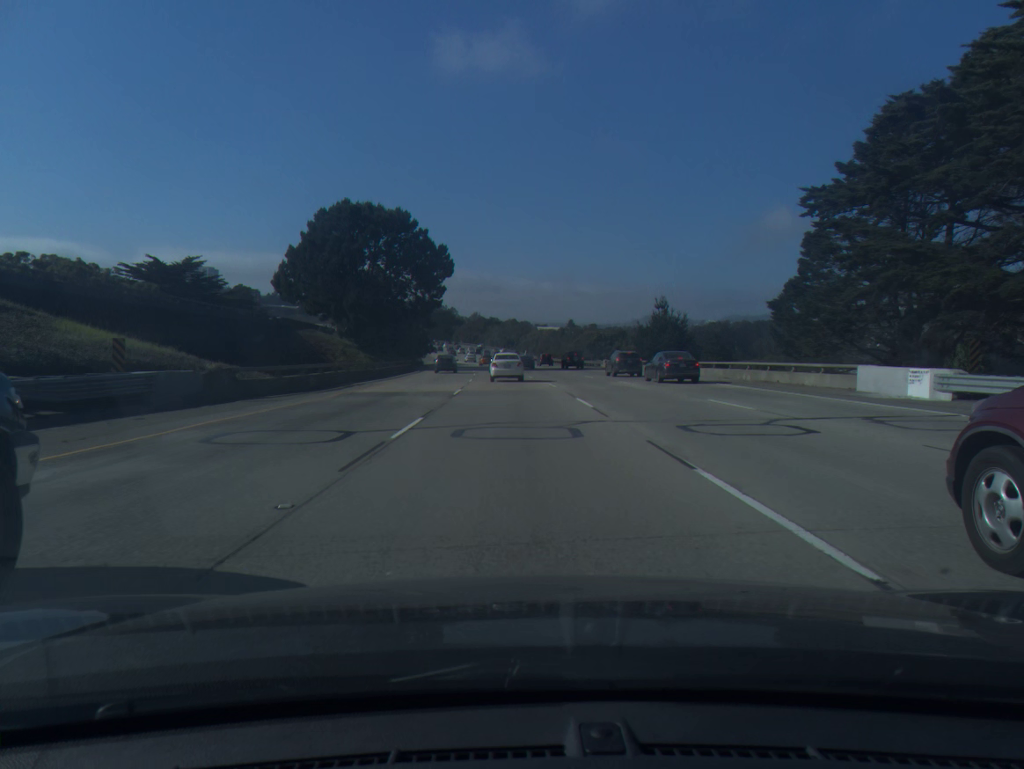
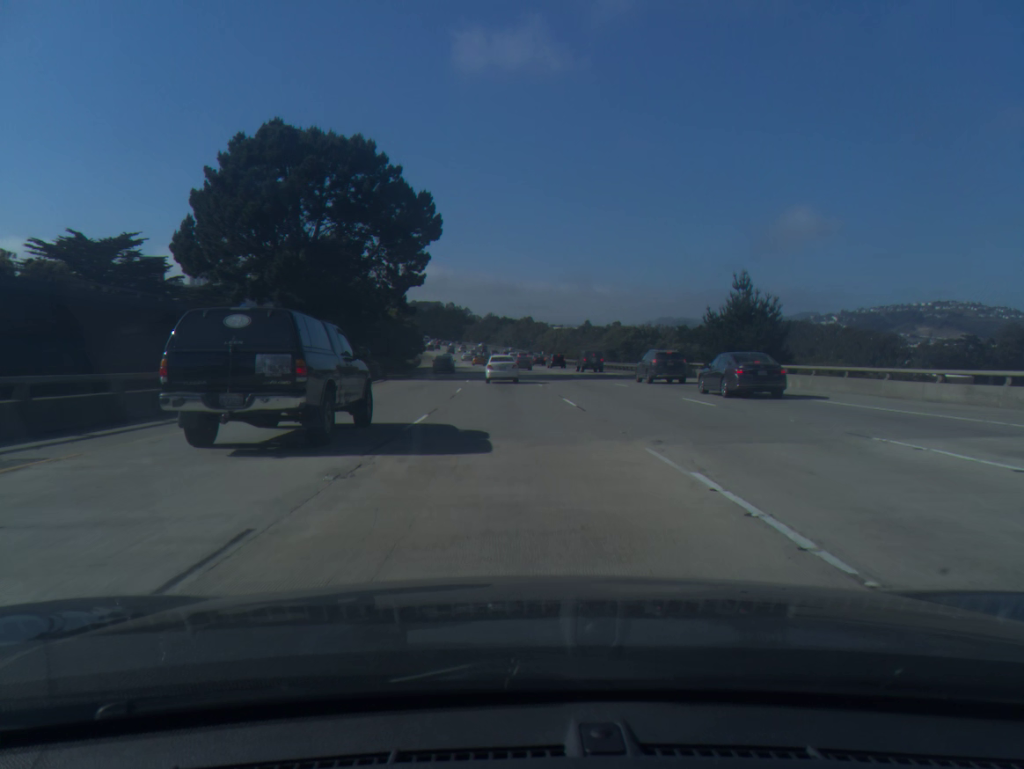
(-0.3, +26.9) m; -1°
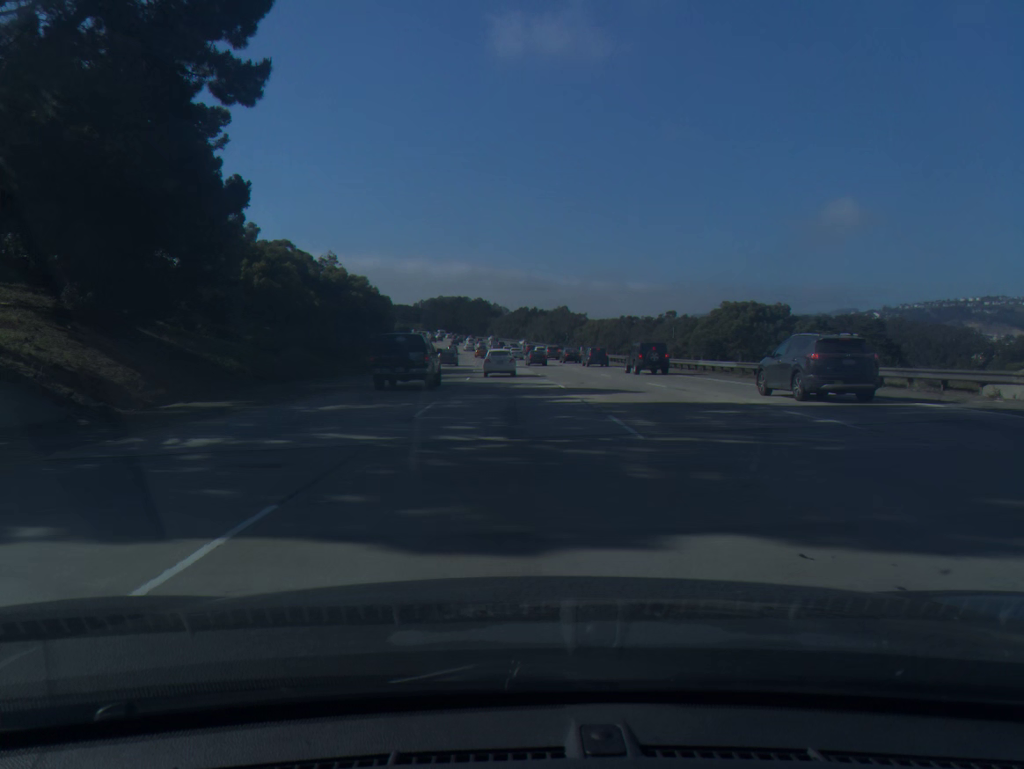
(-0.8, +40.3) m; -2°
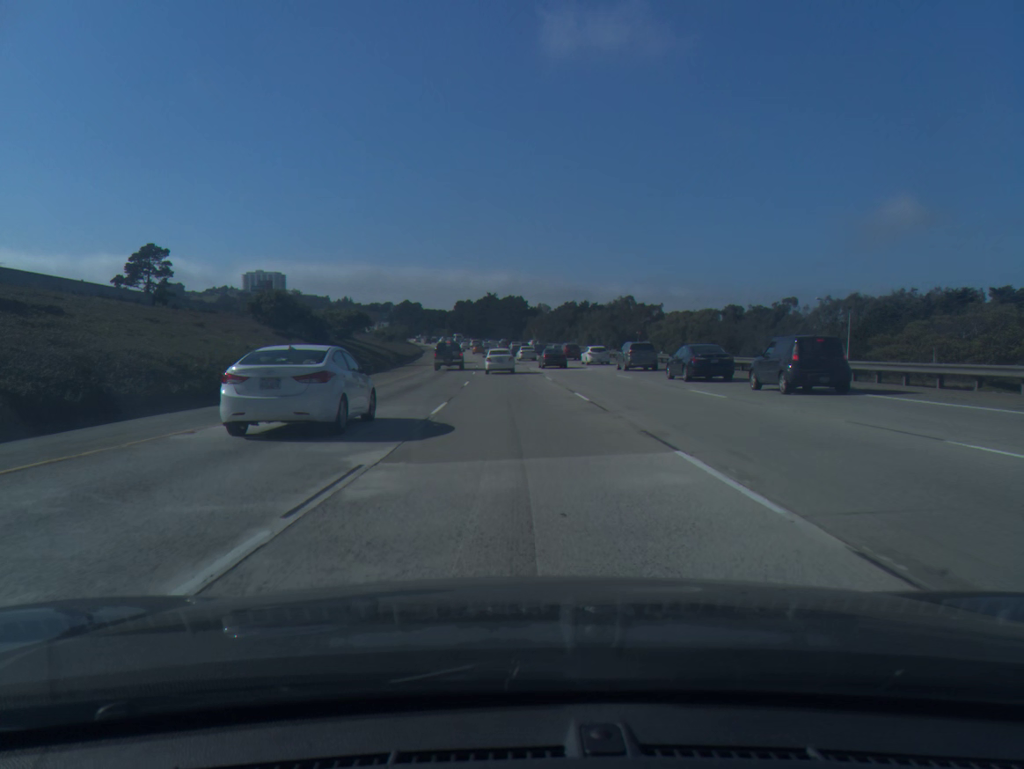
(-1.8, +64.0) m; -3°
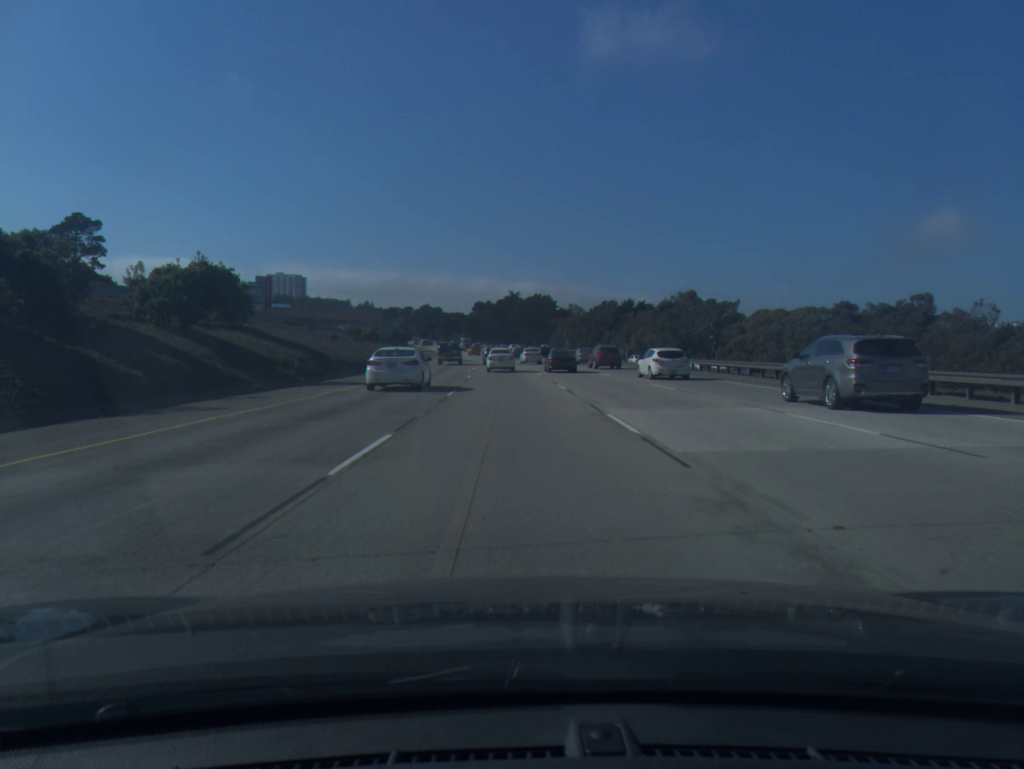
(-0.5, +37.4) m; -2°
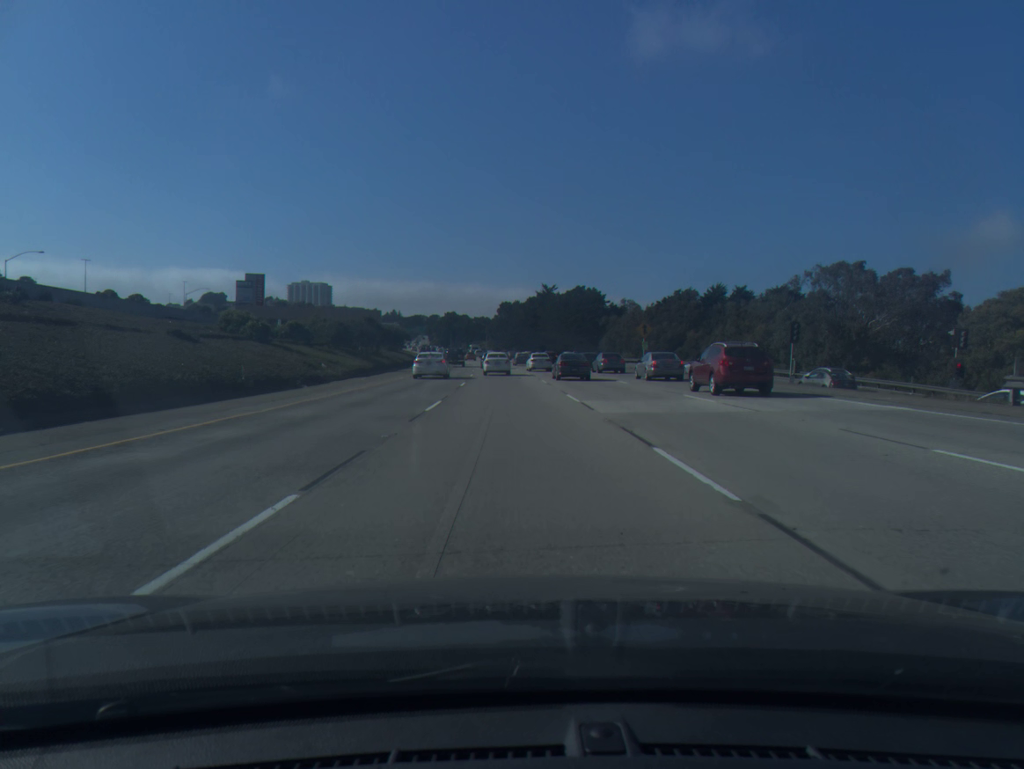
(-0.9, +49.0) m; -2°
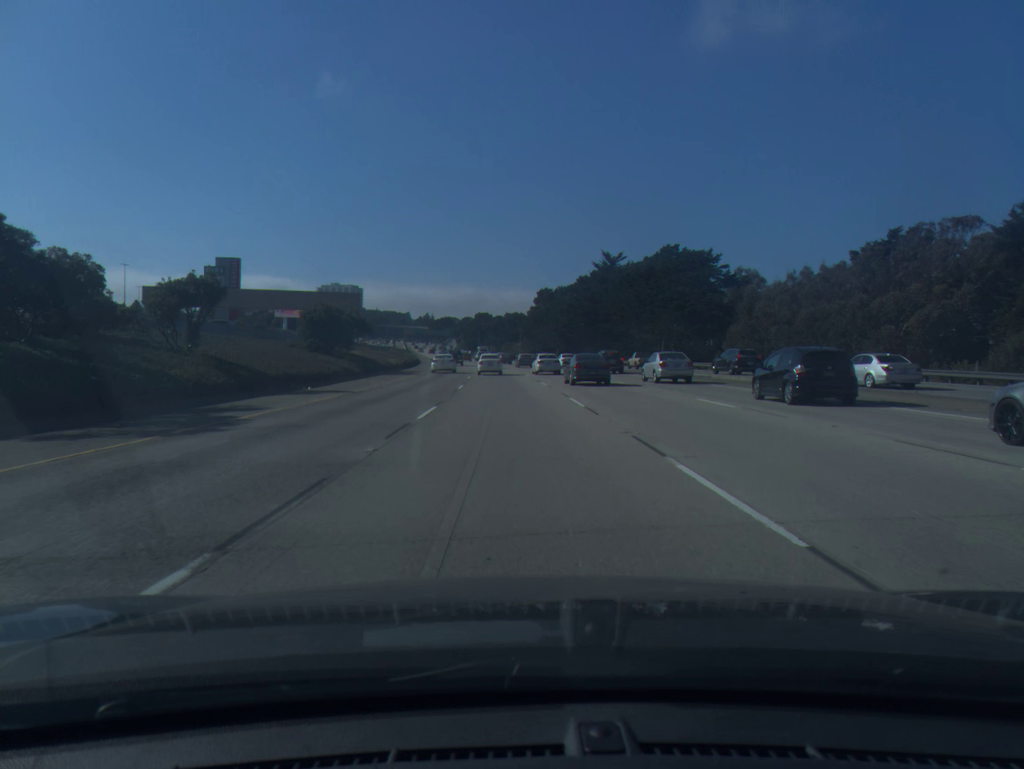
(-1.4, +60.0) m; -3°
